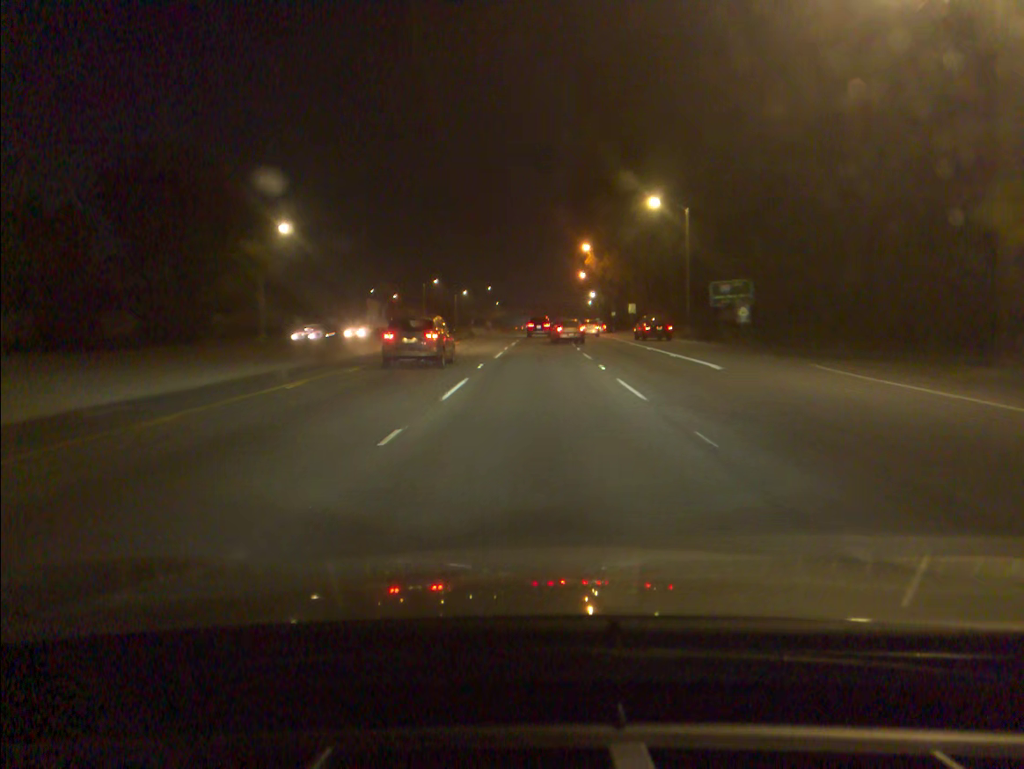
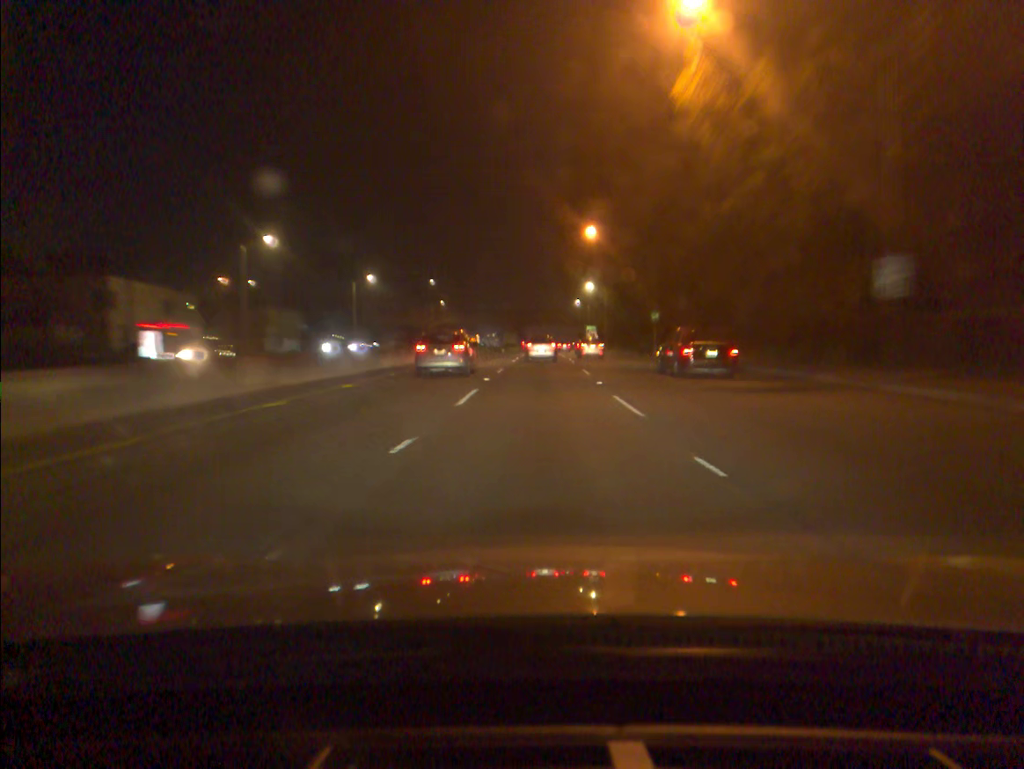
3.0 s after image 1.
(+1.5, +74.1) m; +2°
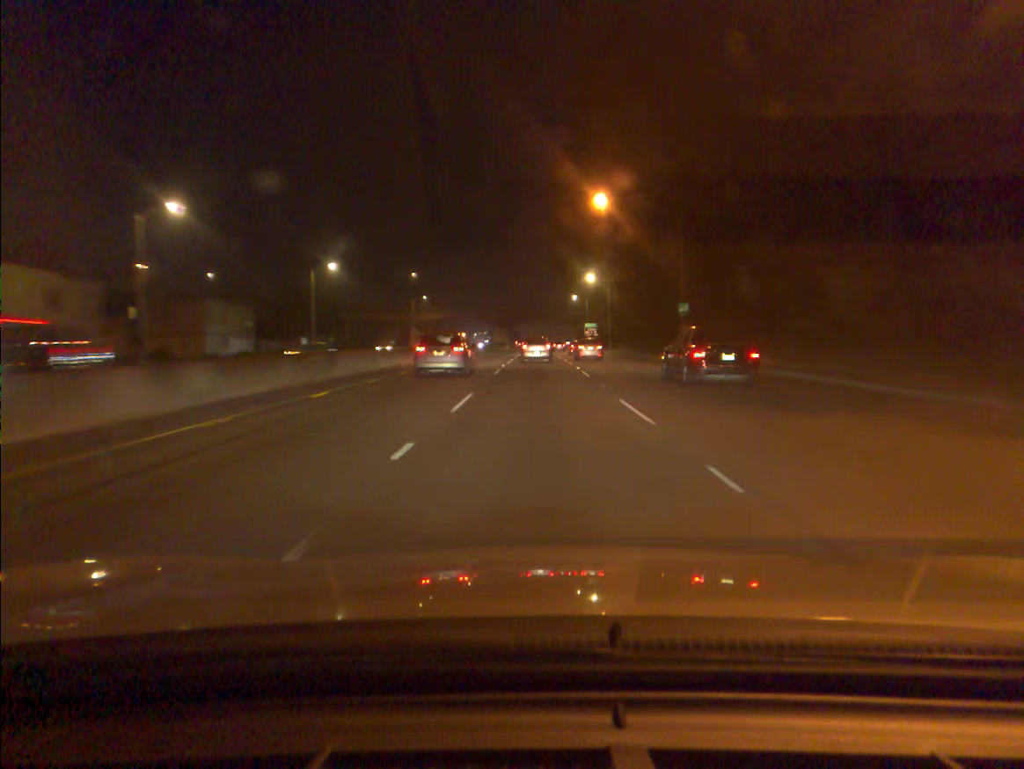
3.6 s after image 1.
(+0.1, +15.0) m; 0°
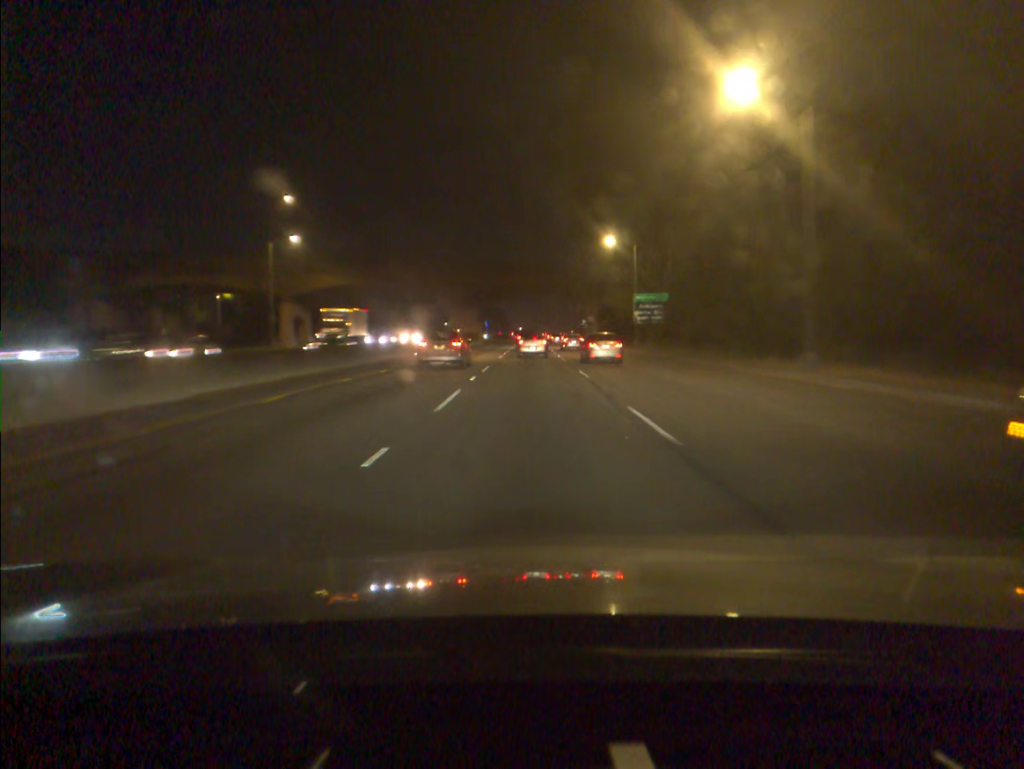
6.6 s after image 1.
(+0.6, +74.9) m; 0°
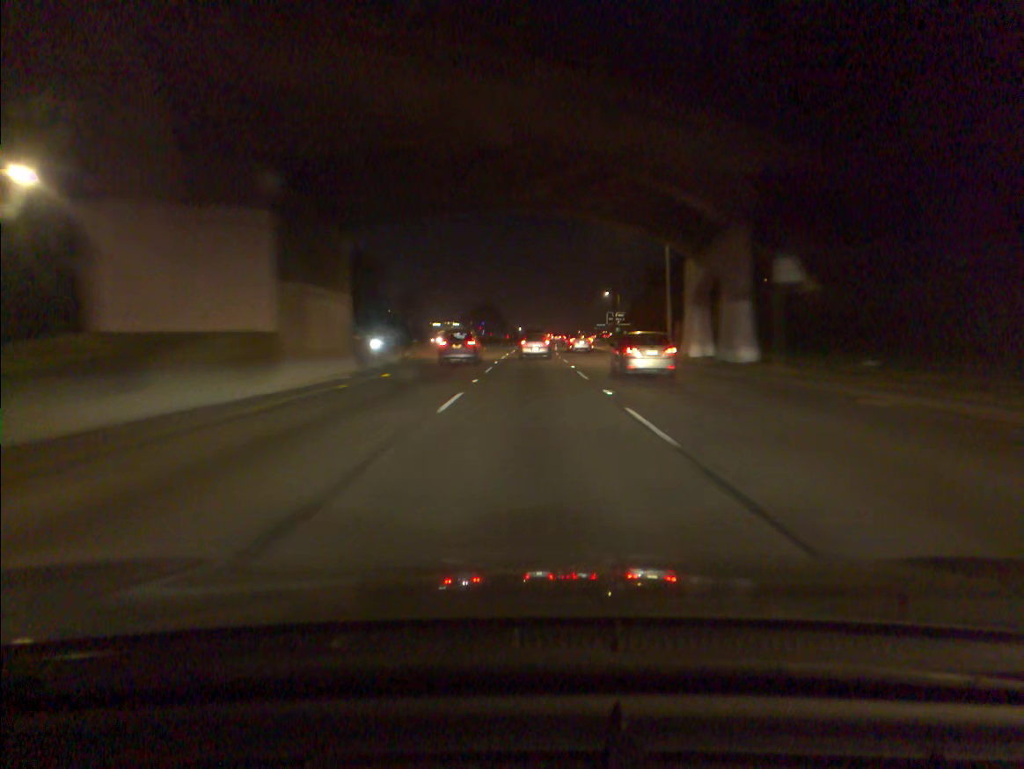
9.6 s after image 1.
(-0.1, +73.8) m; 0°
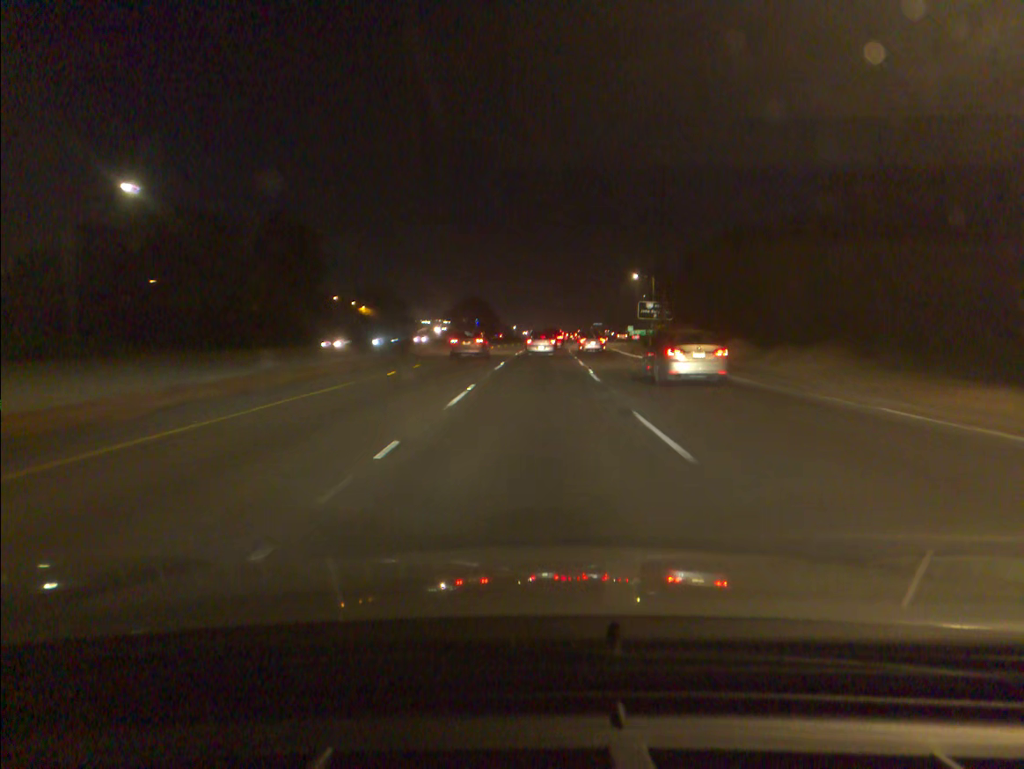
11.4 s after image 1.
(+0.1, +43.4) m; 0°
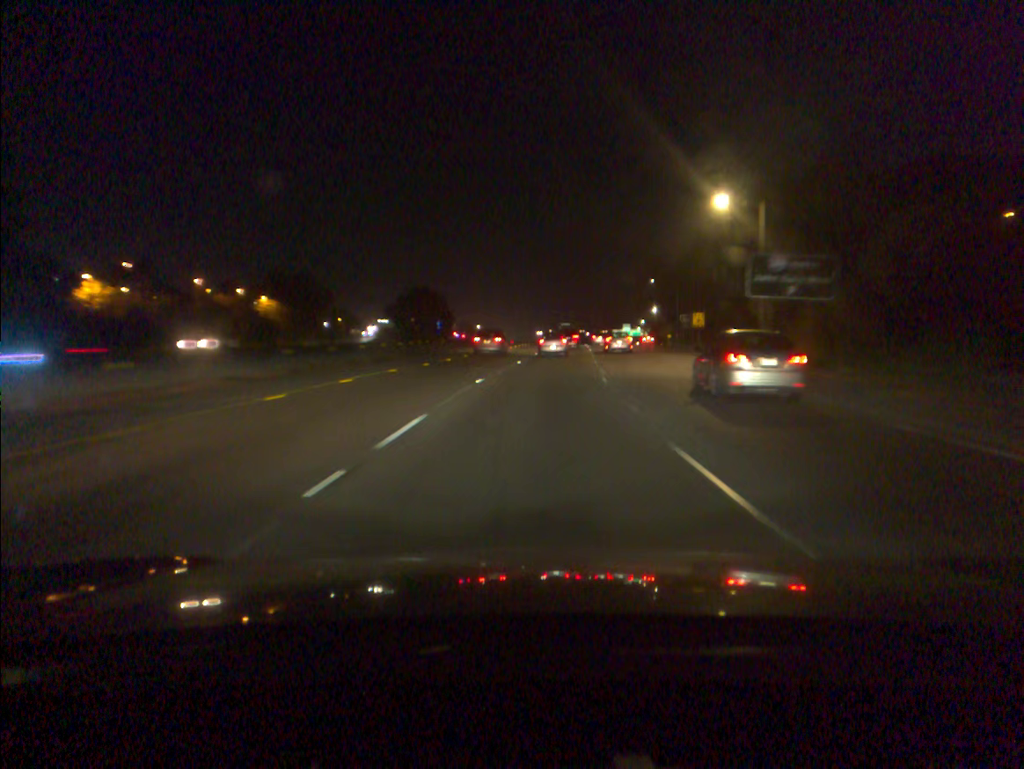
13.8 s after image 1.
(+1.2, +57.2) m; +2°
